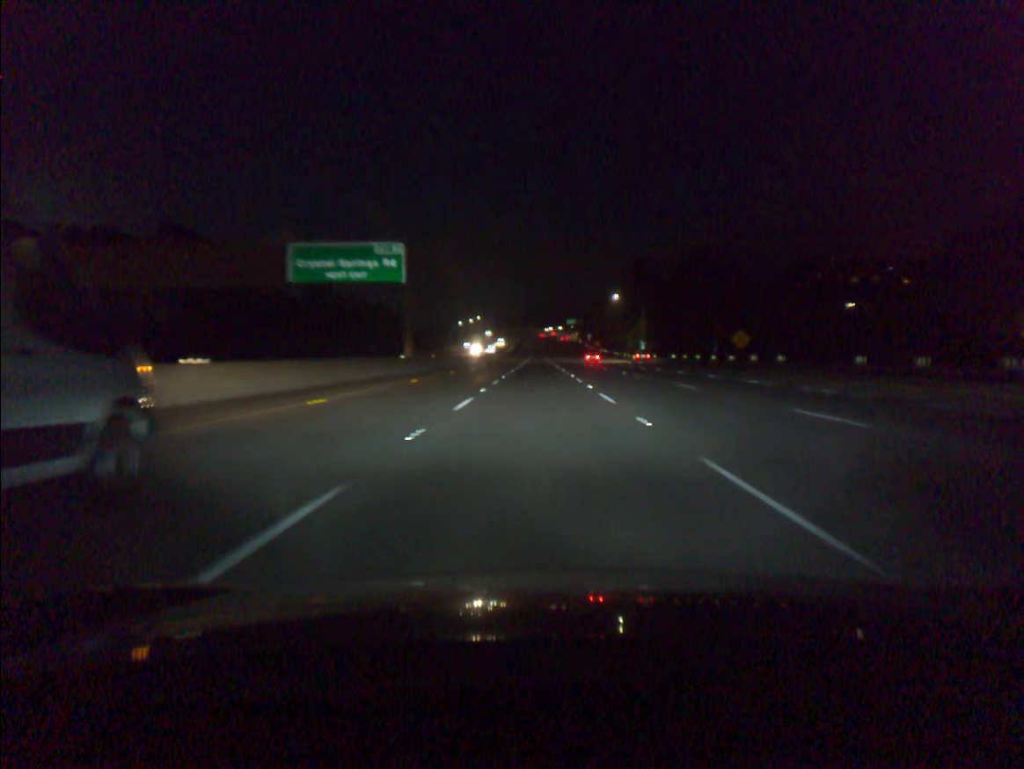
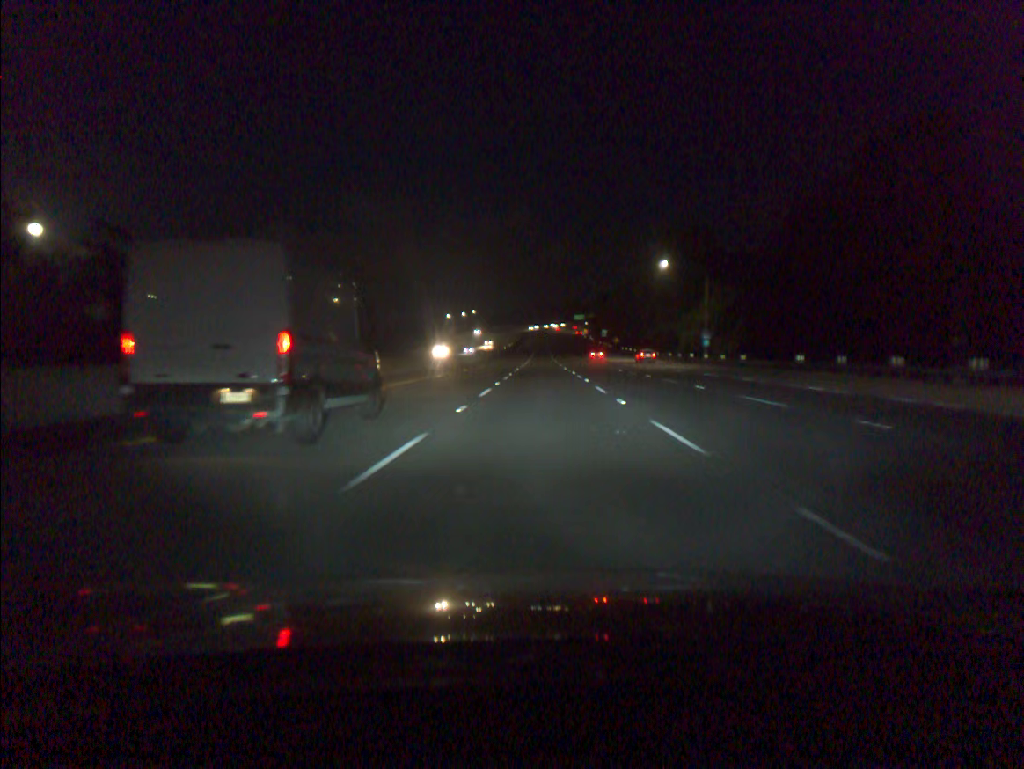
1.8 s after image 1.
(-0.2, +52.1) m; 0°
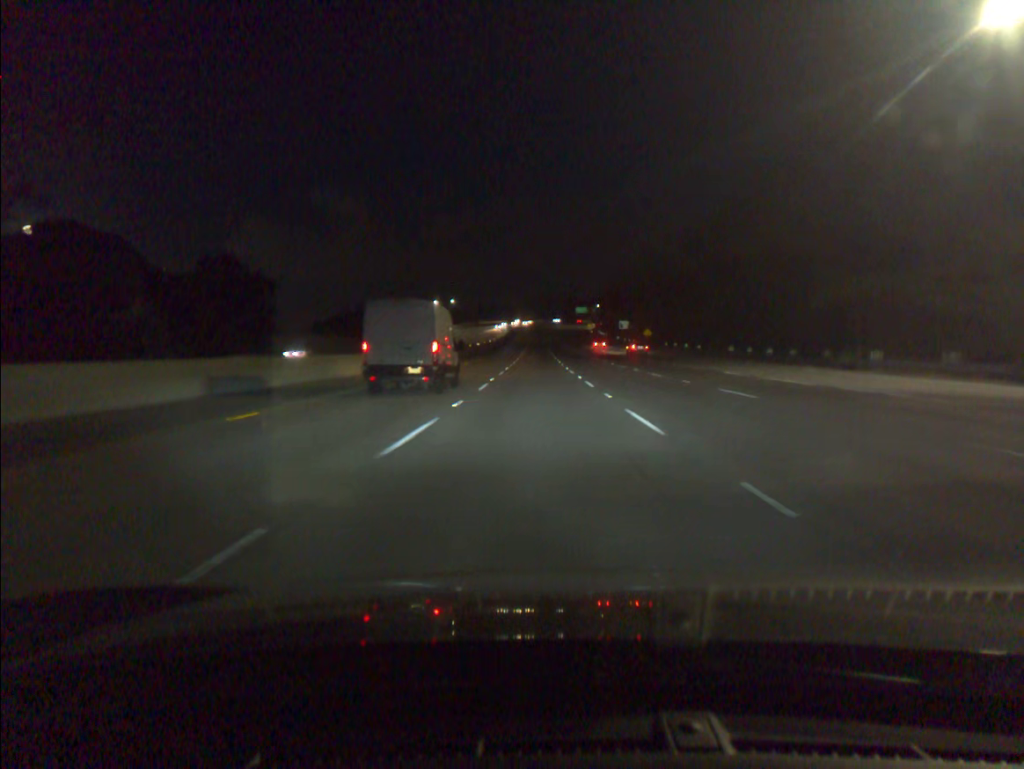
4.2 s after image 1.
(+0.3, +69.4) m; 0°
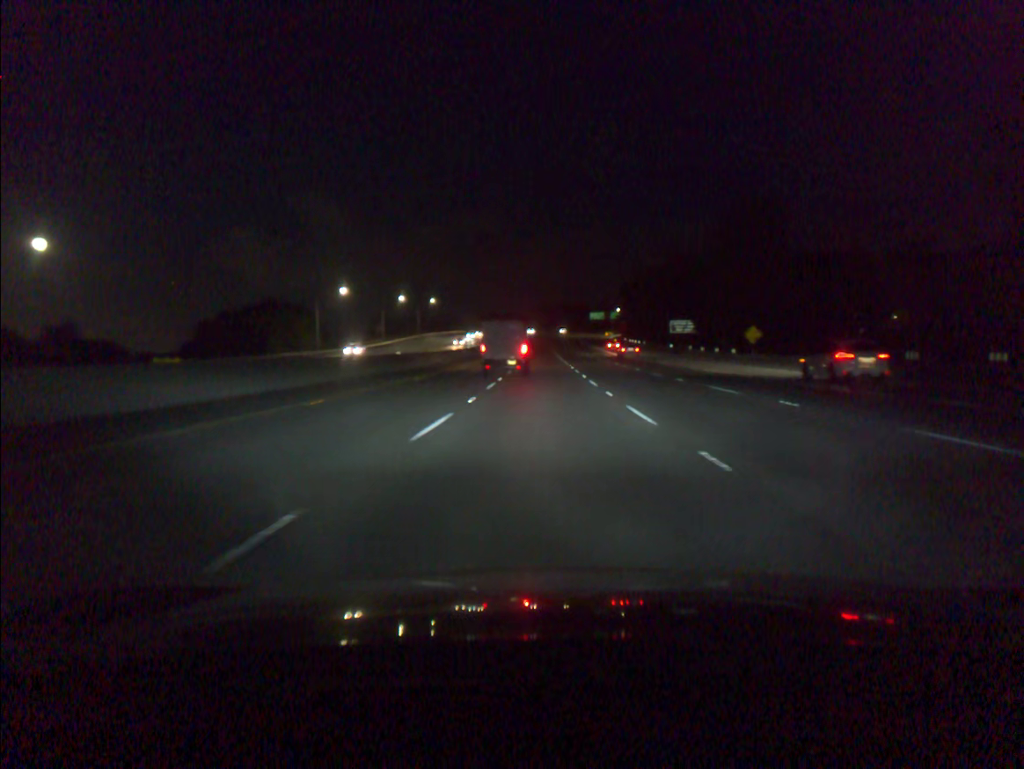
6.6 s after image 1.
(-0.3, +69.2) m; 0°
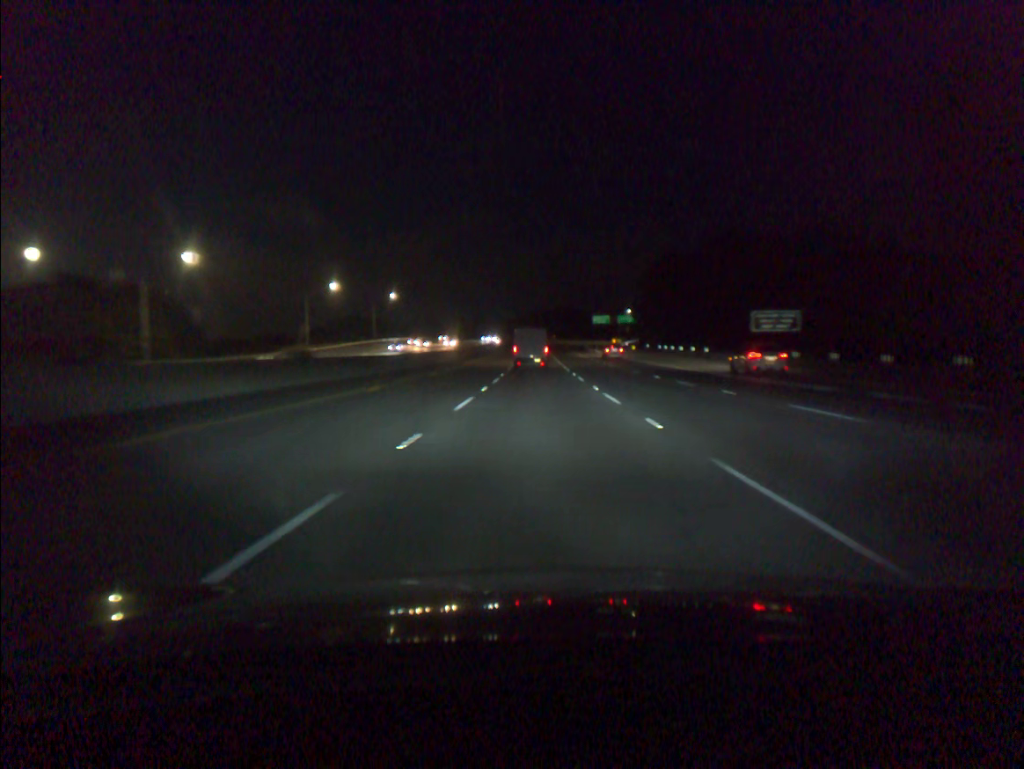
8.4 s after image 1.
(+0.2, +51.7) m; 0°
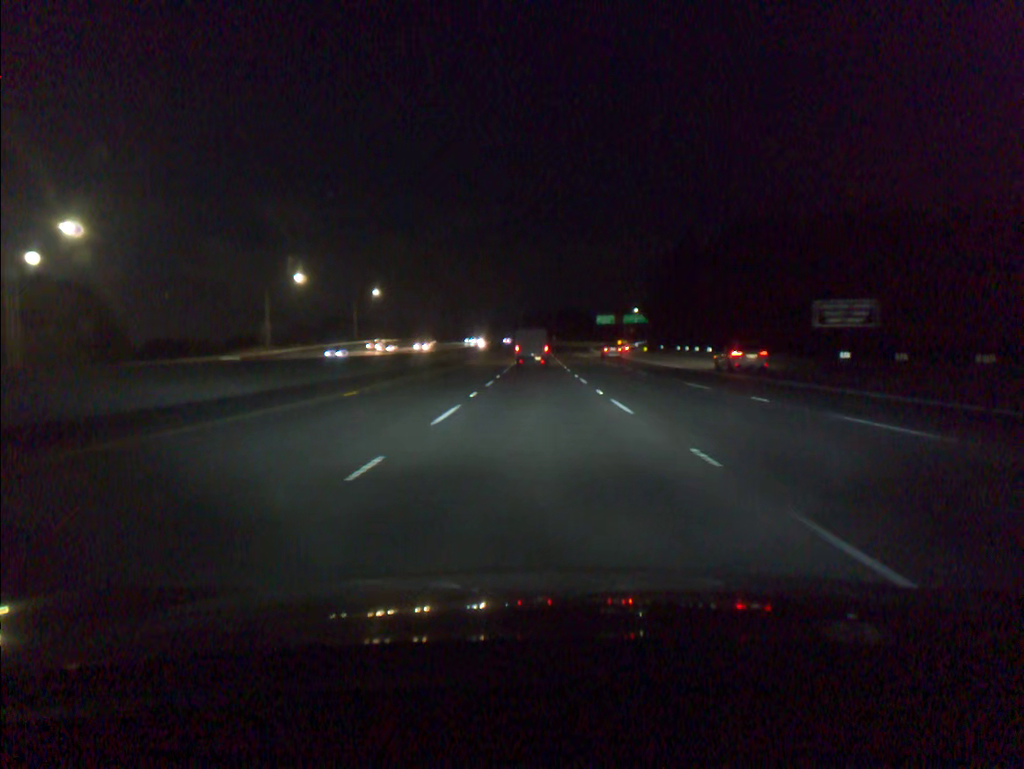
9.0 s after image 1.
(0.0, +17.2) m; 0°
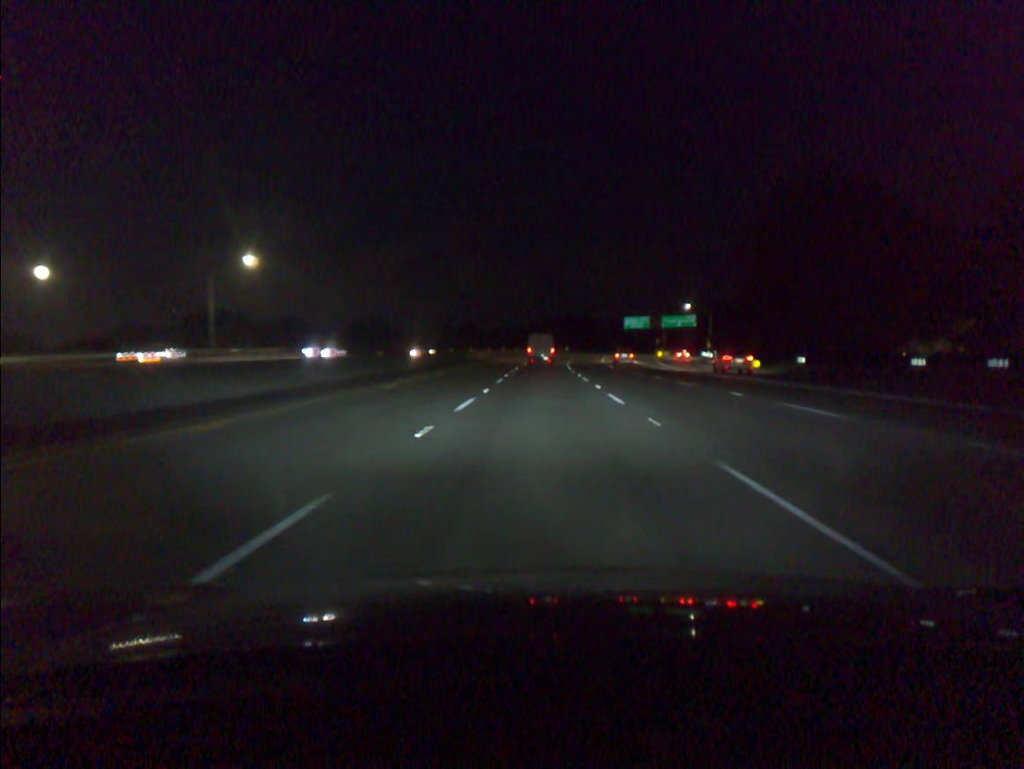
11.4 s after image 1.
(-0.3, +68.3) m; 0°
